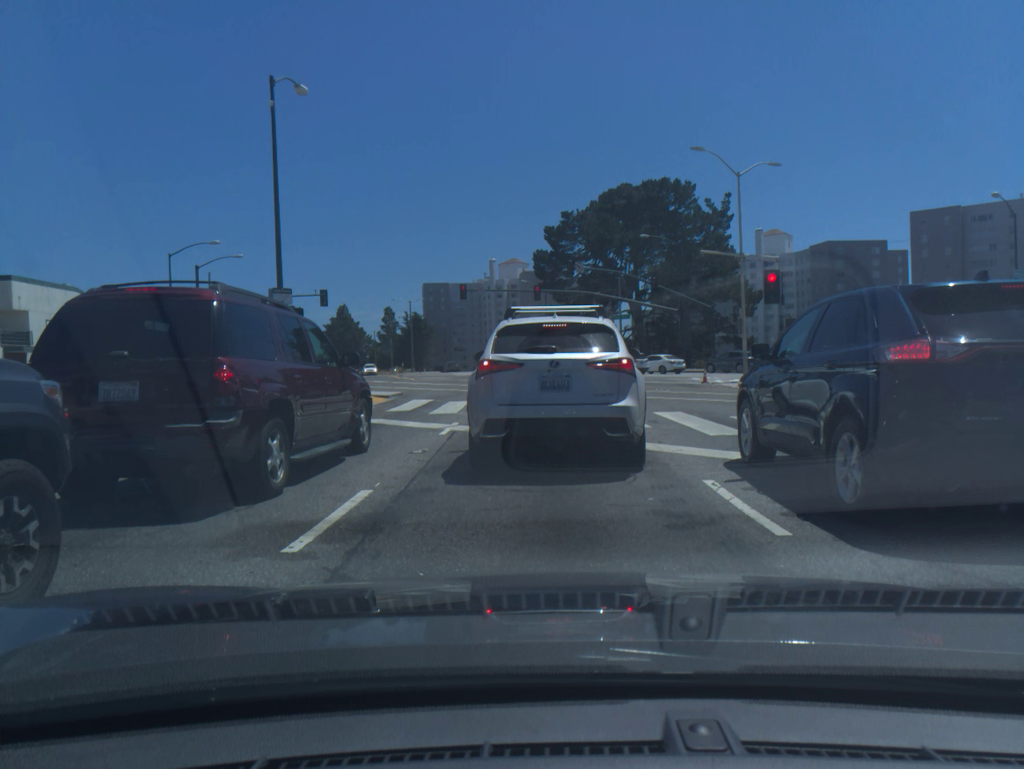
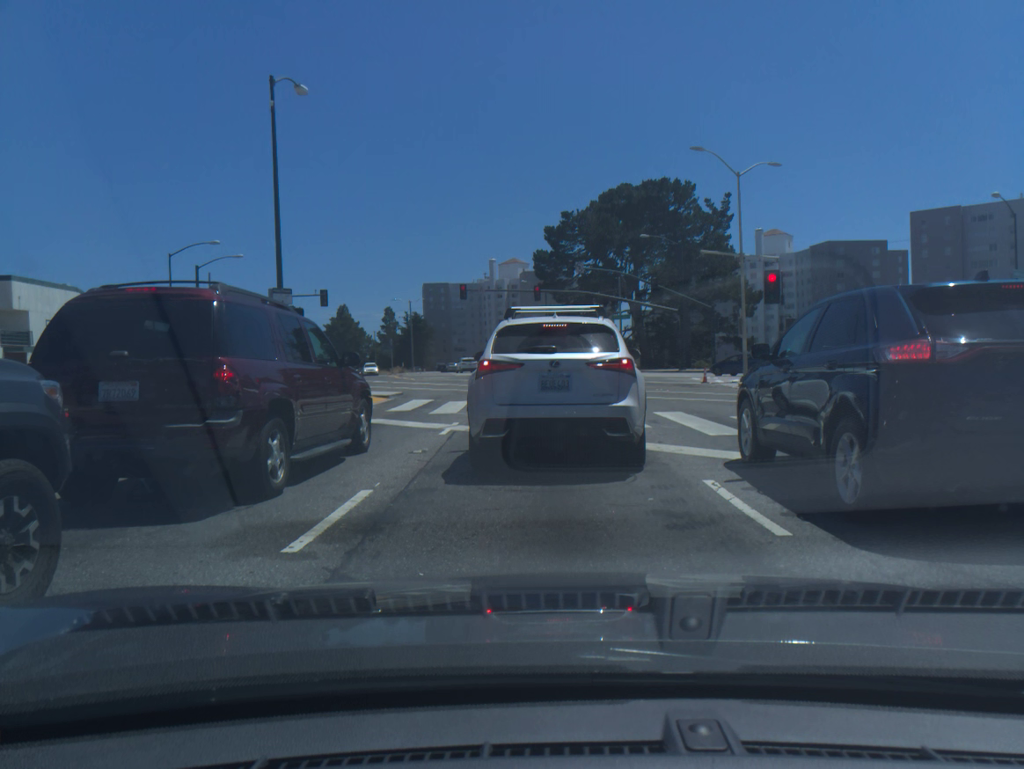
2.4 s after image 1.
(0.0, 0.0) m; 0°
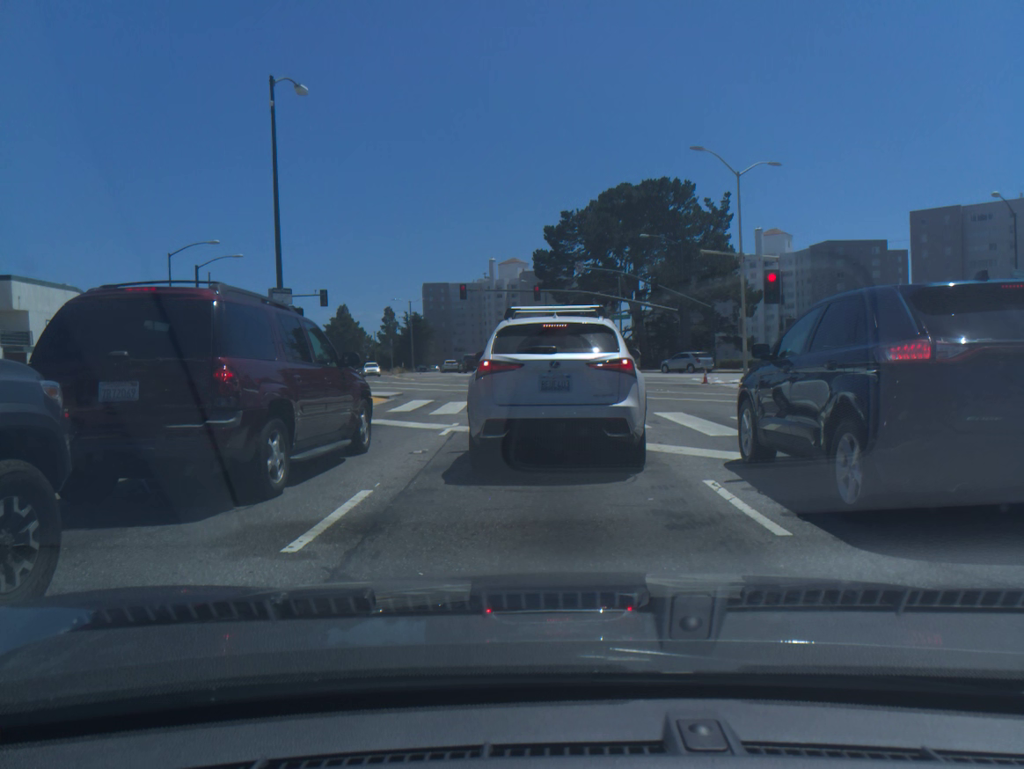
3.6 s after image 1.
(0.0, 0.0) m; 0°
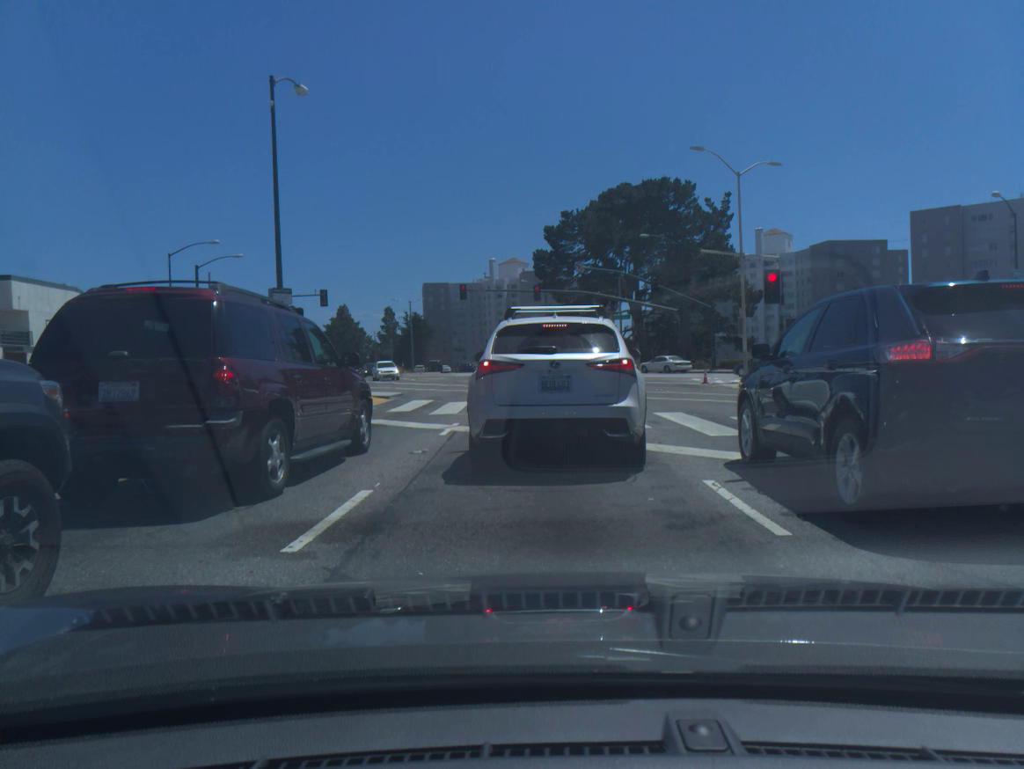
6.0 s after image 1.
(+0.1, 0.0) m; 0°
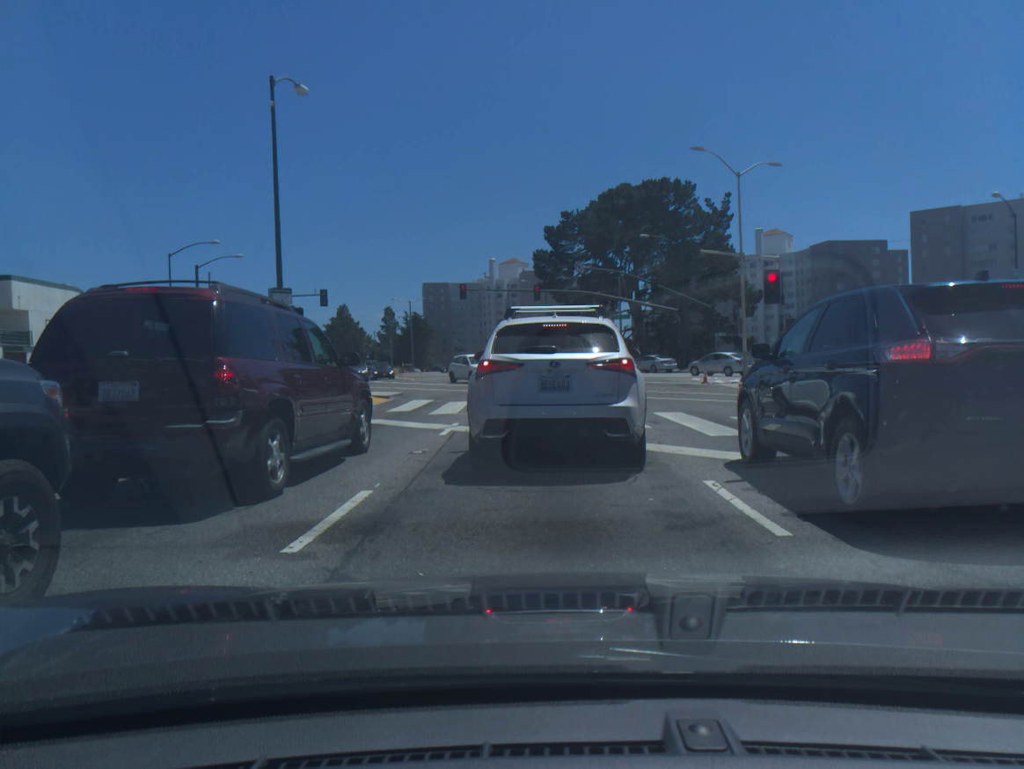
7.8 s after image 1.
(+0.1, 0.0) m; 0°
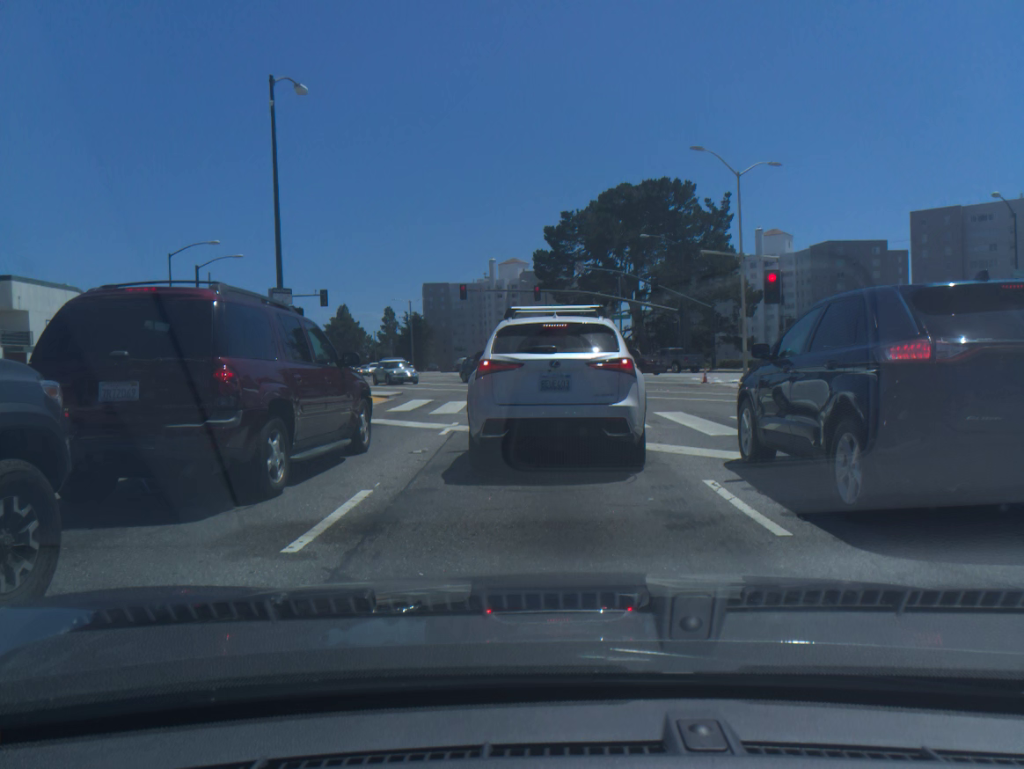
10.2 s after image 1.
(-0.2, 0.0) m; 0°
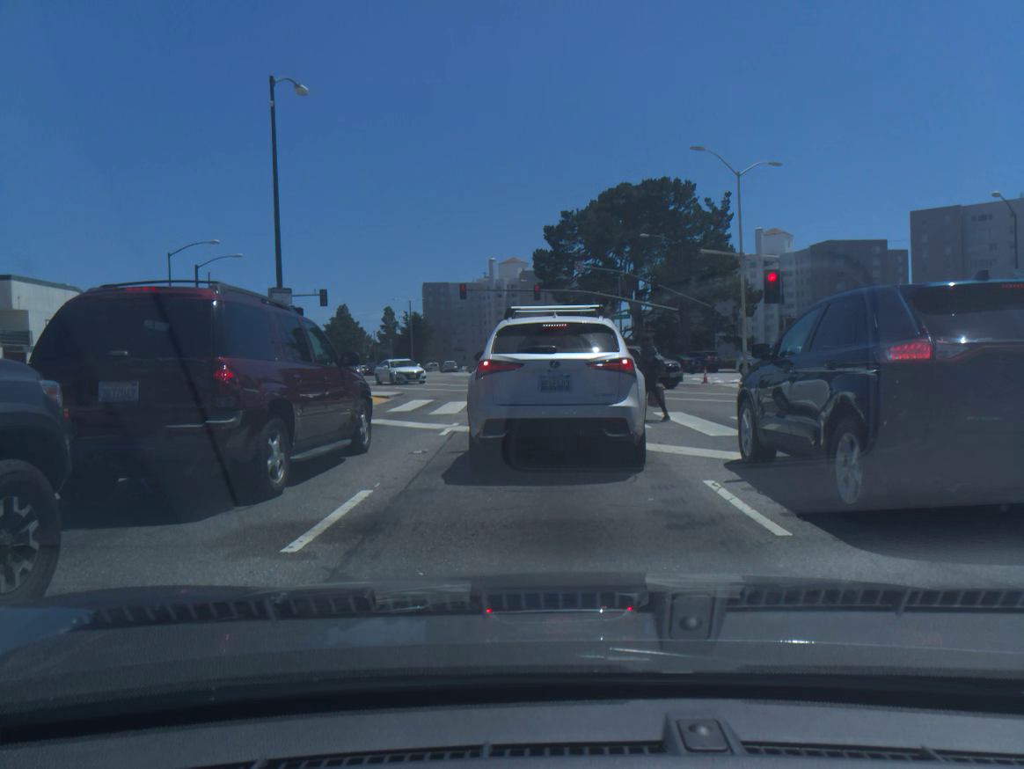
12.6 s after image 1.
(-0.1, 0.0) m; 0°
